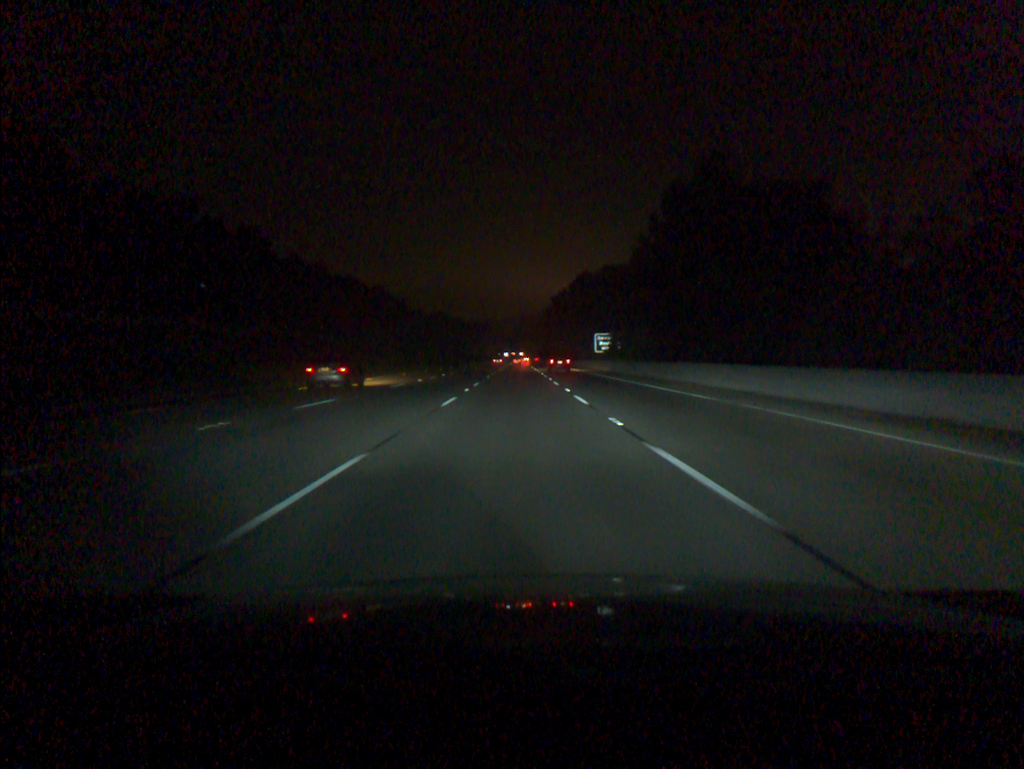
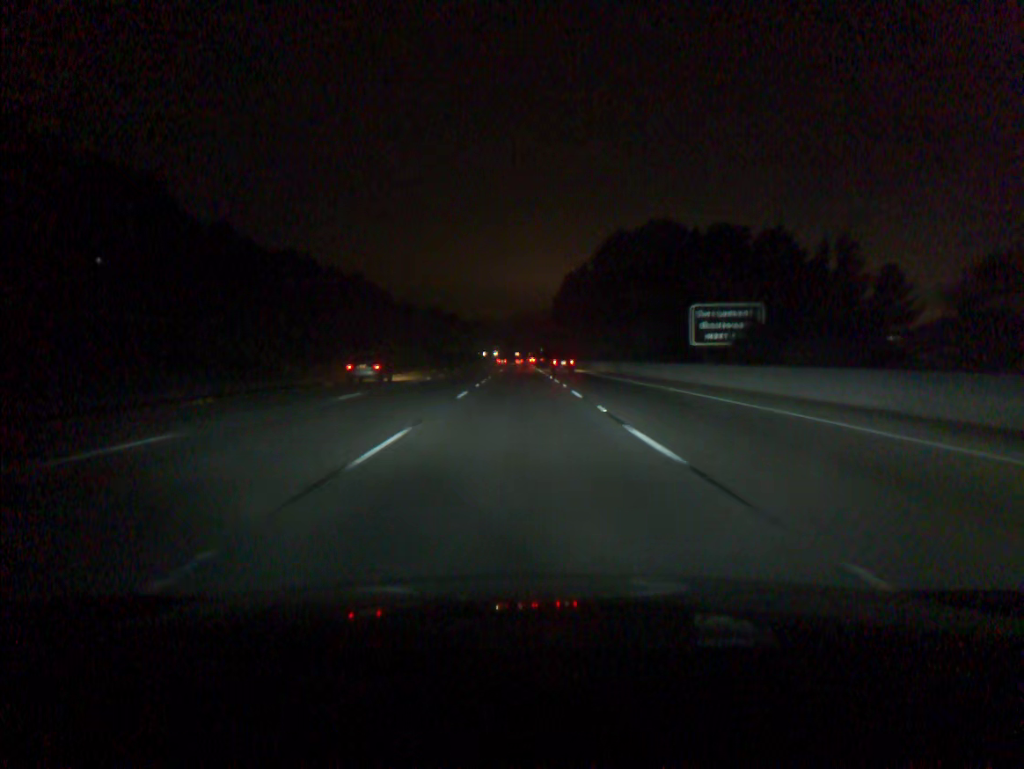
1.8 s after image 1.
(-0.2, +55.0) m; 0°
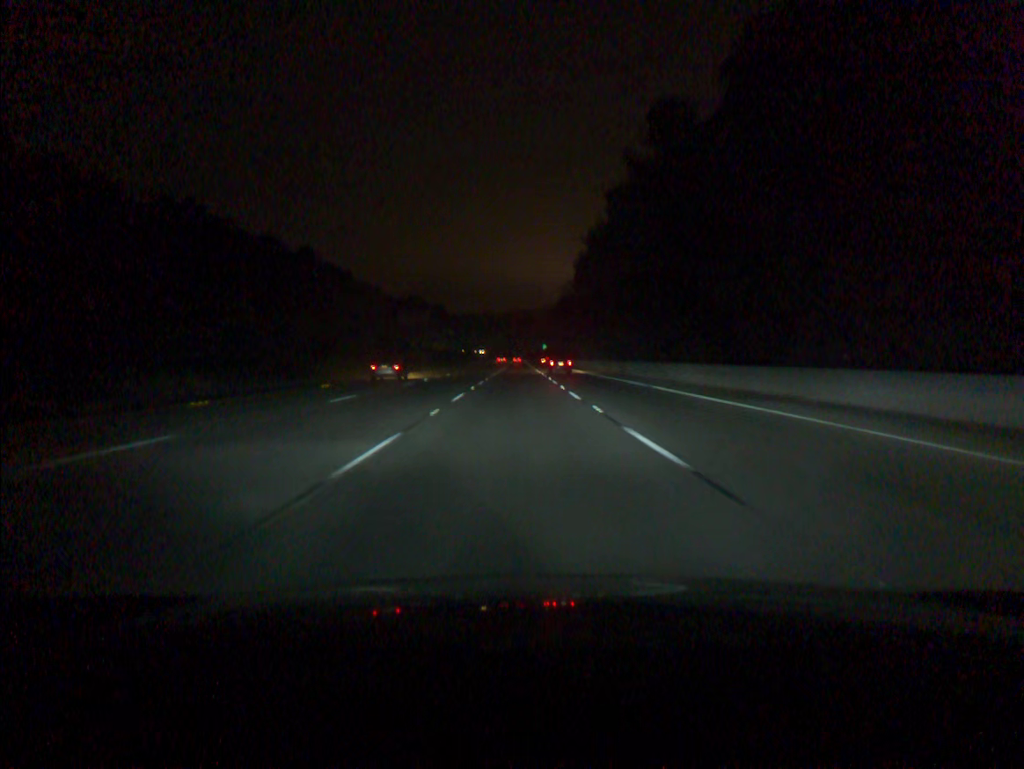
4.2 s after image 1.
(+0.1, +73.3) m; 0°
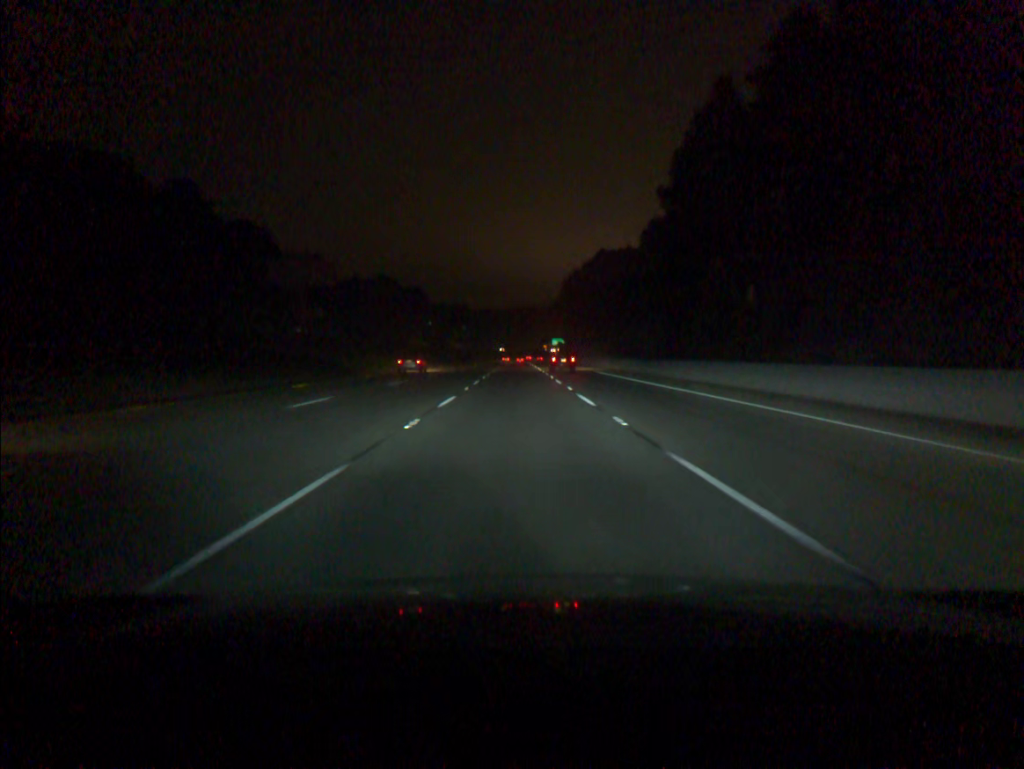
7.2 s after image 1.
(-0.1, +91.6) m; 0°
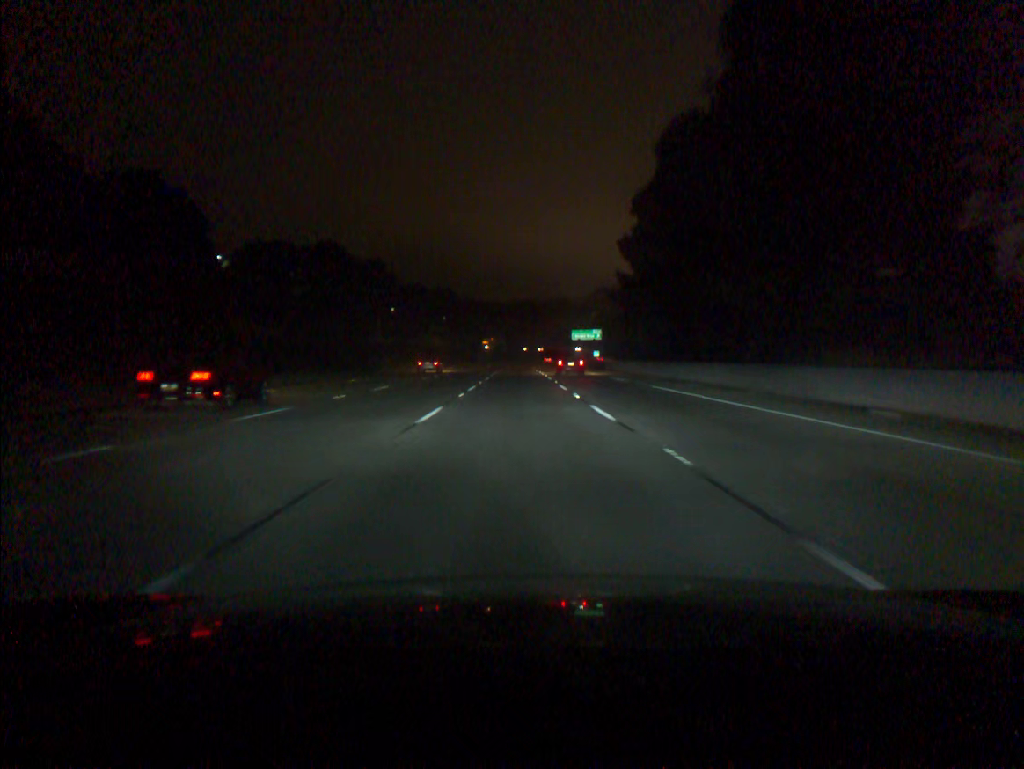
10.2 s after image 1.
(-0.2, +91.7) m; 0°
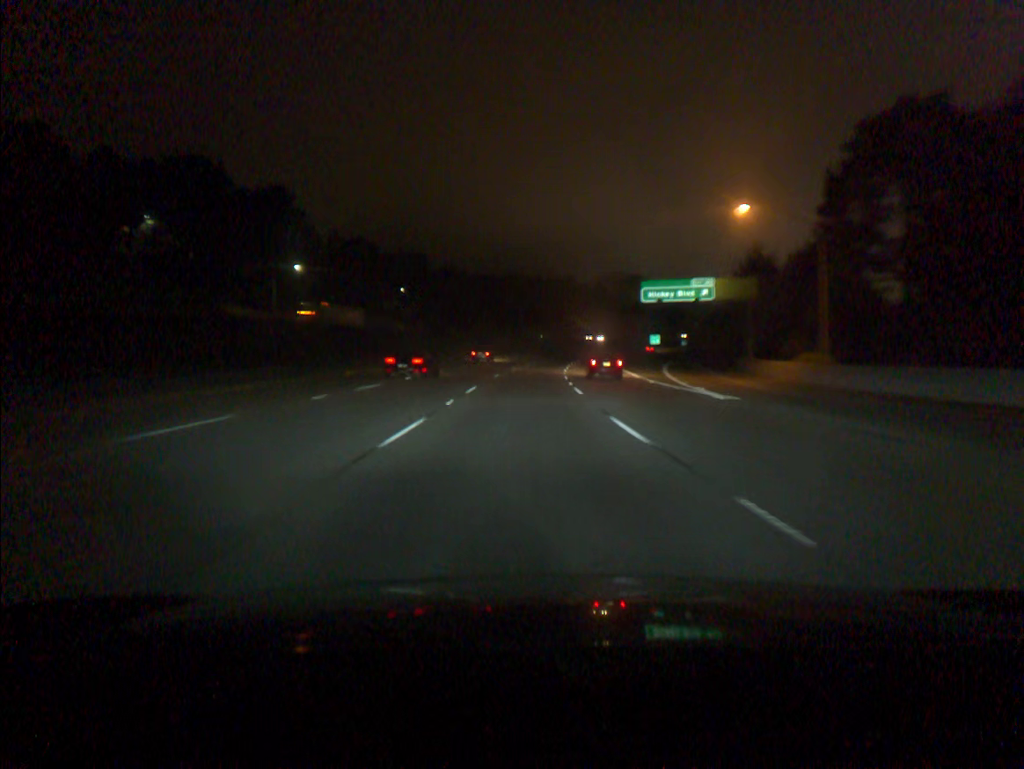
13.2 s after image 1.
(0.0, +91.7) m; 0°
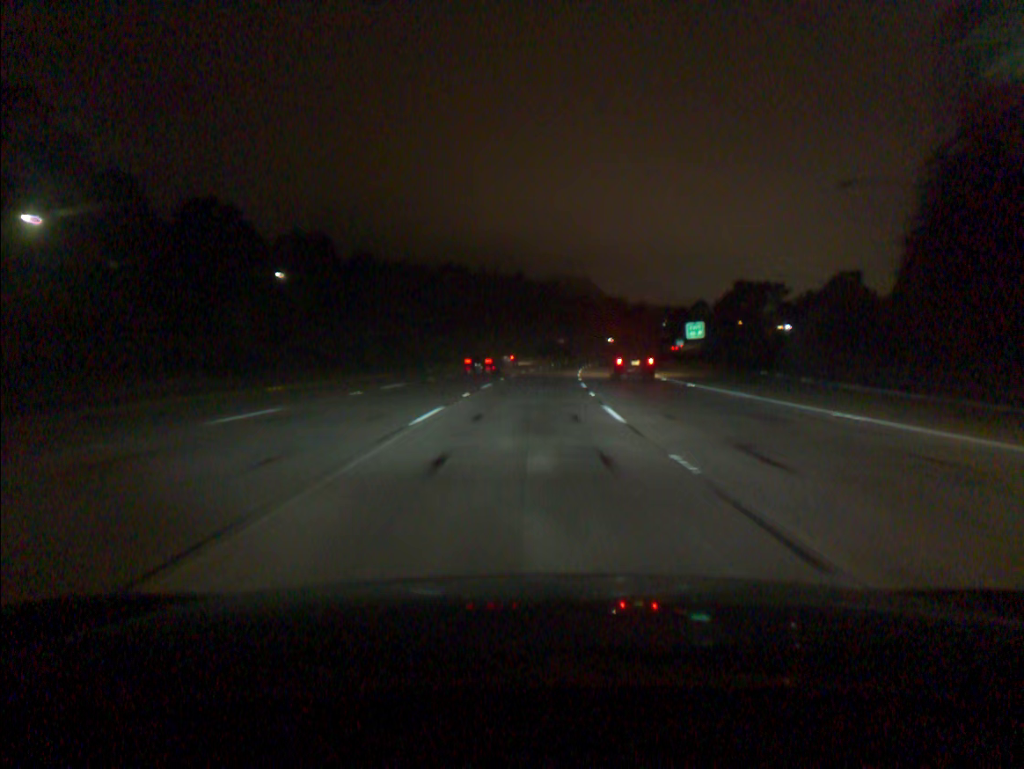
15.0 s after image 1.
(+1.4, +55.1) m; +4°
